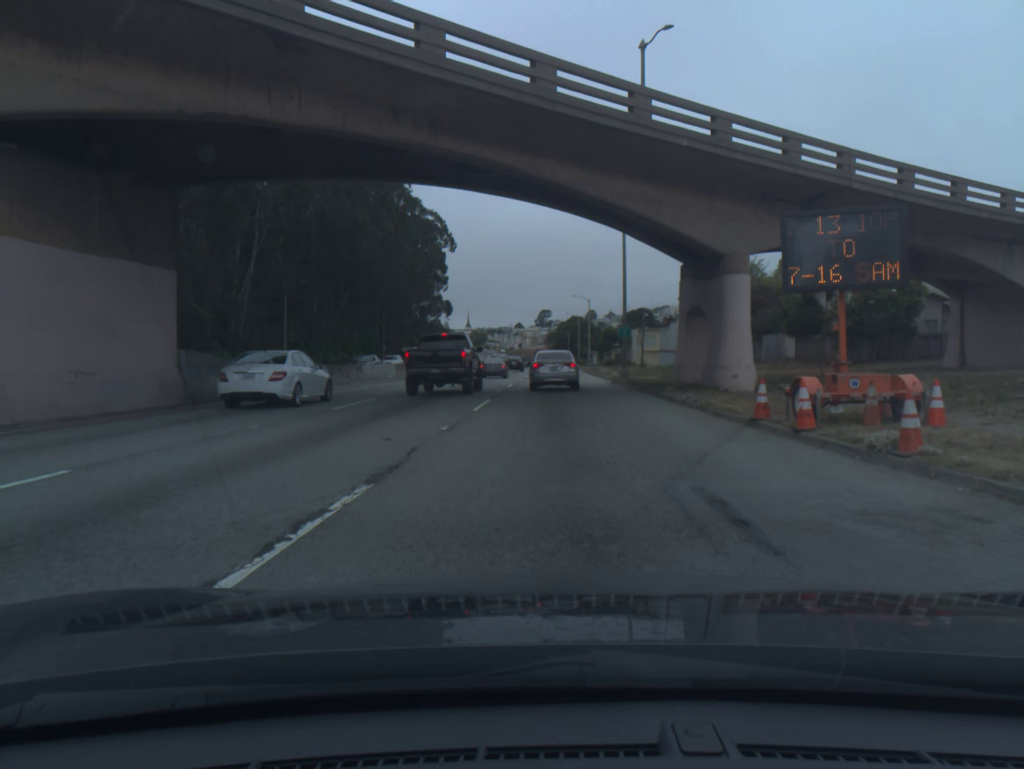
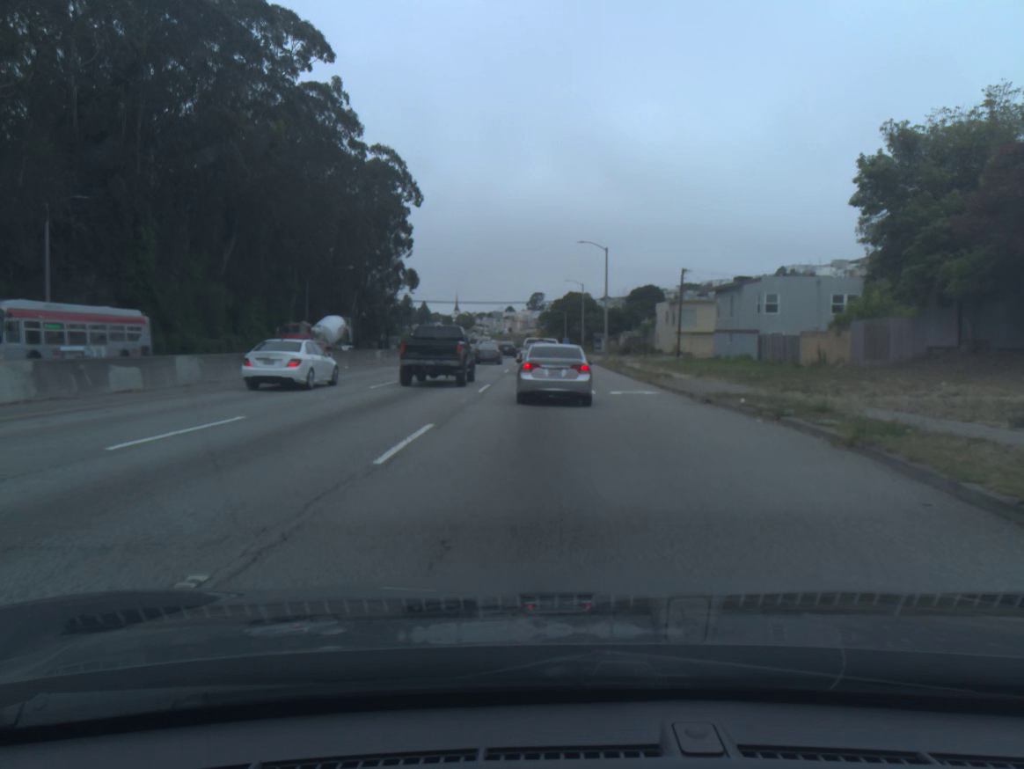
(+0.3, +38.9) m; 0°
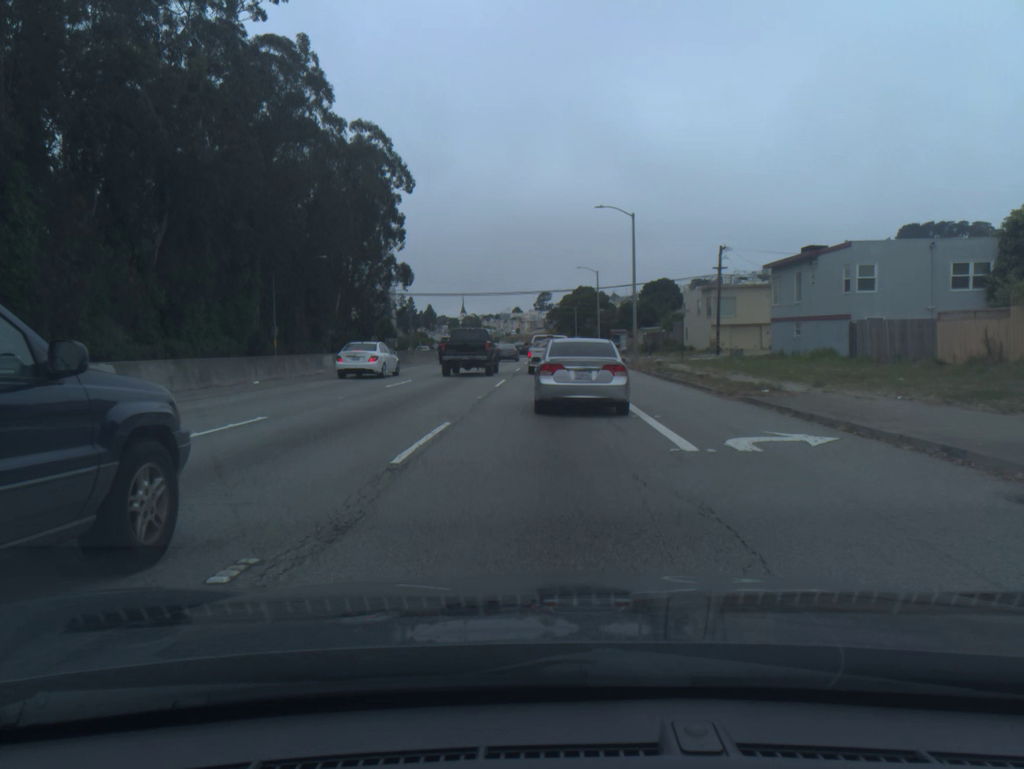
(-0.1, +14.7) m; 0°
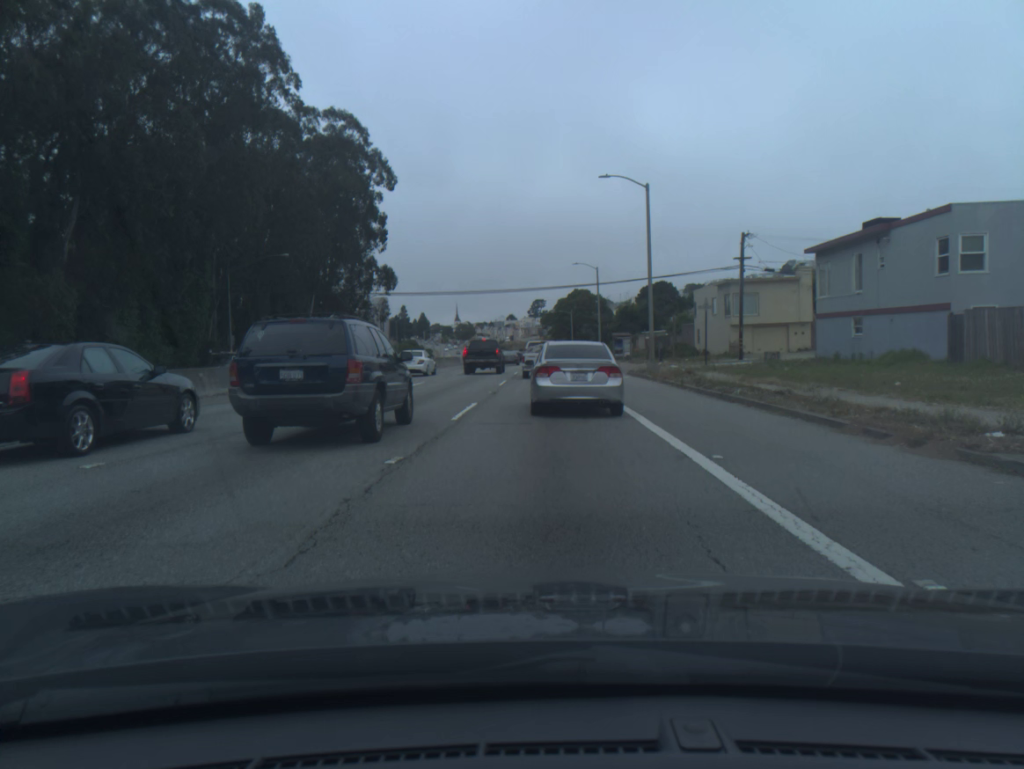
(+0.1, +10.4) m; 0°
